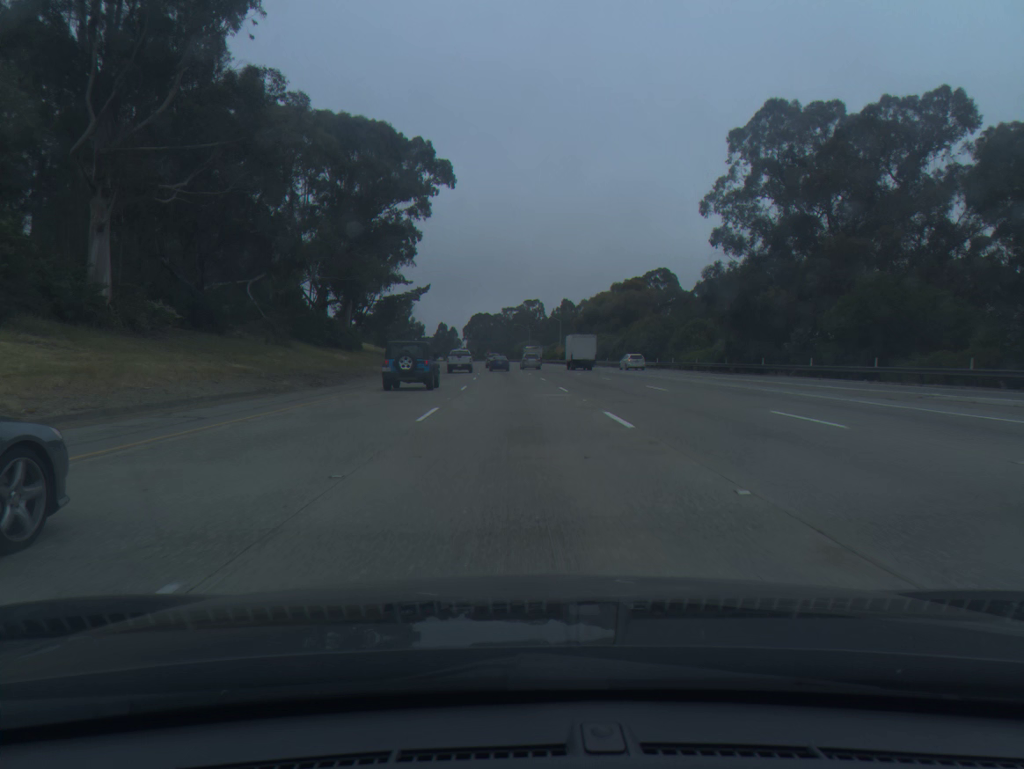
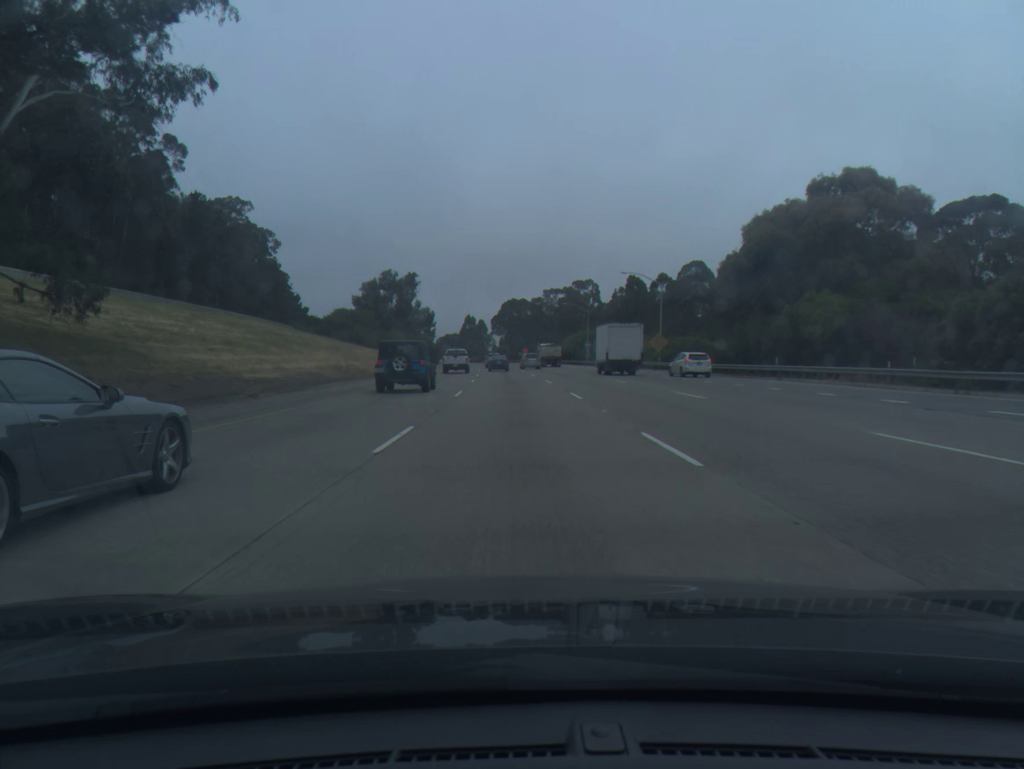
(-2.1, +77.9) m; -3°
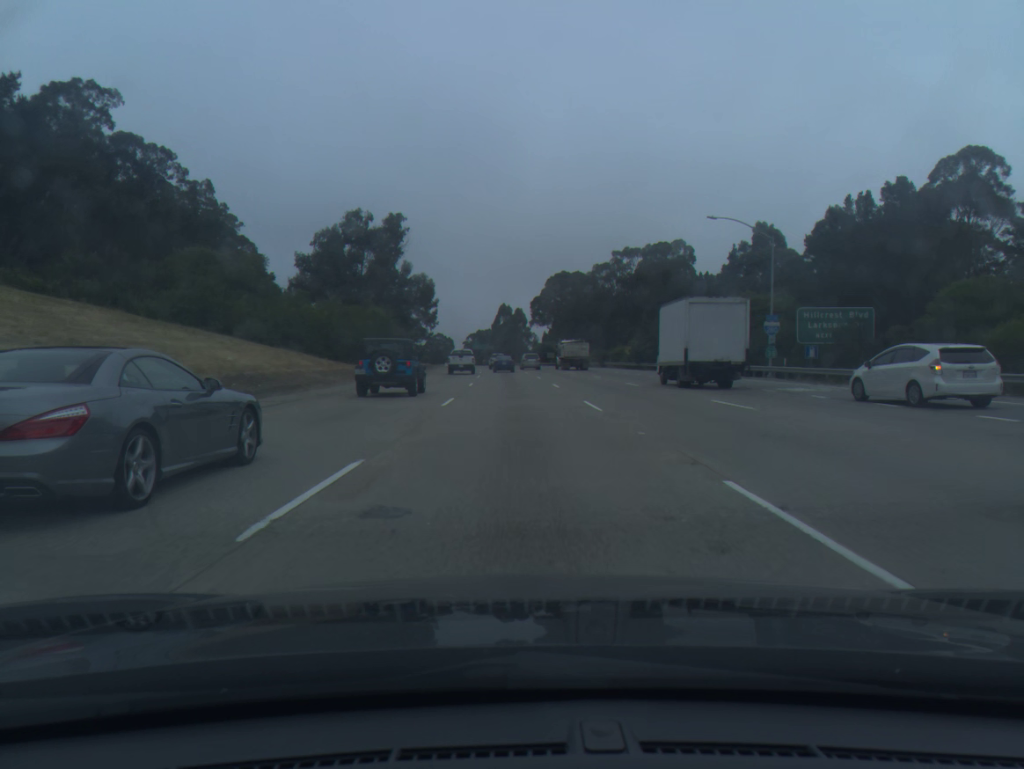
(-2.0, +77.8) m; -3°
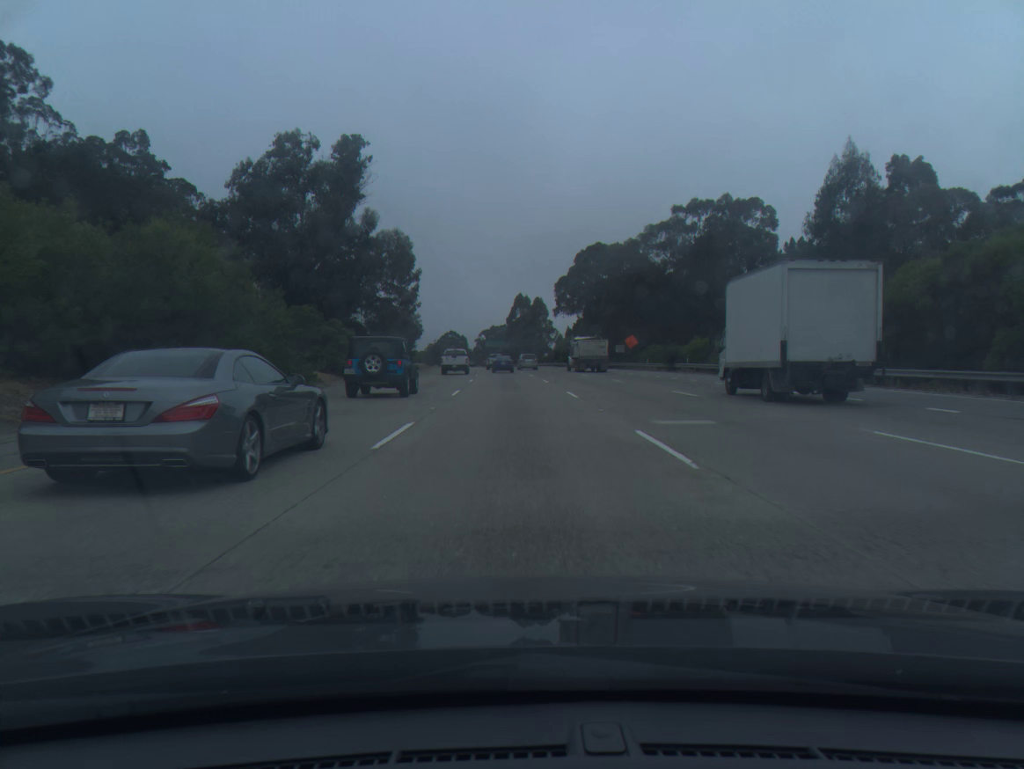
(-0.4, +38.8) m; -1°
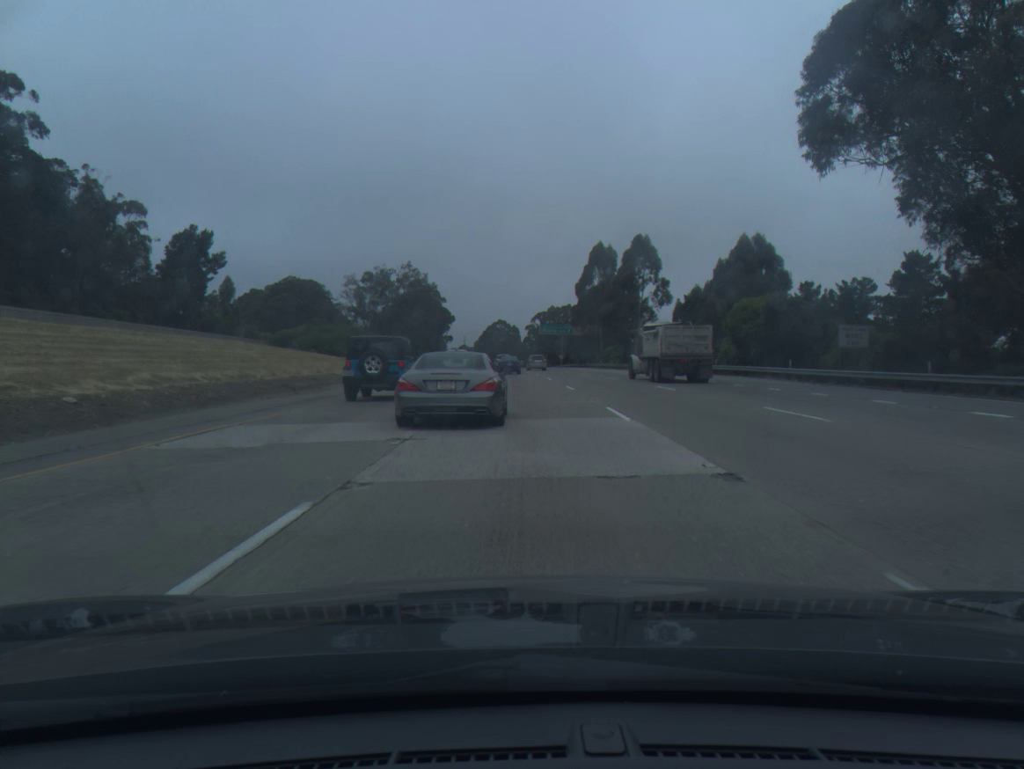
(-3.3, +96.0) m; -4°
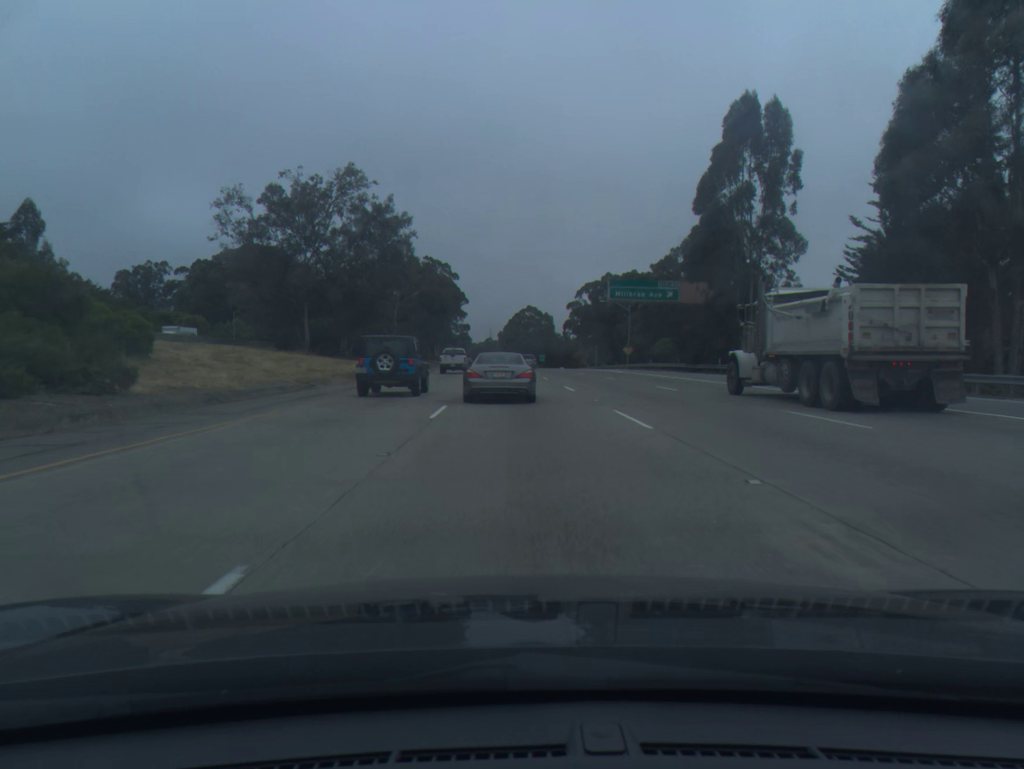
(-1.5, +75.1) m; -2°
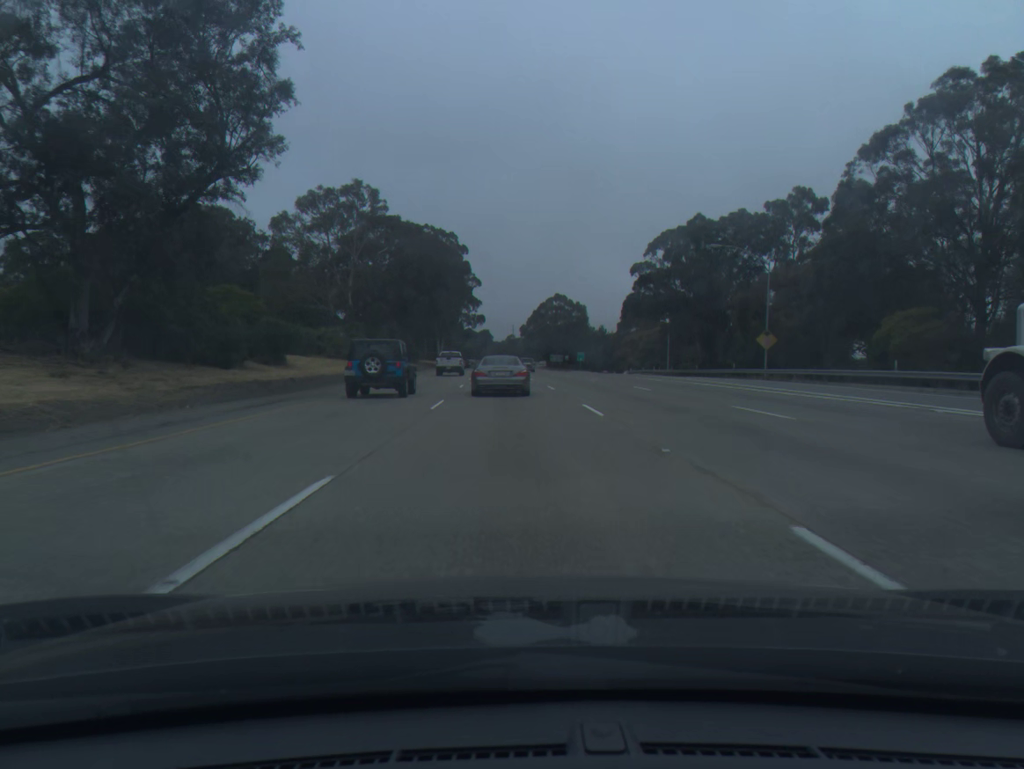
(-0.9, +55.2) m; -2°
